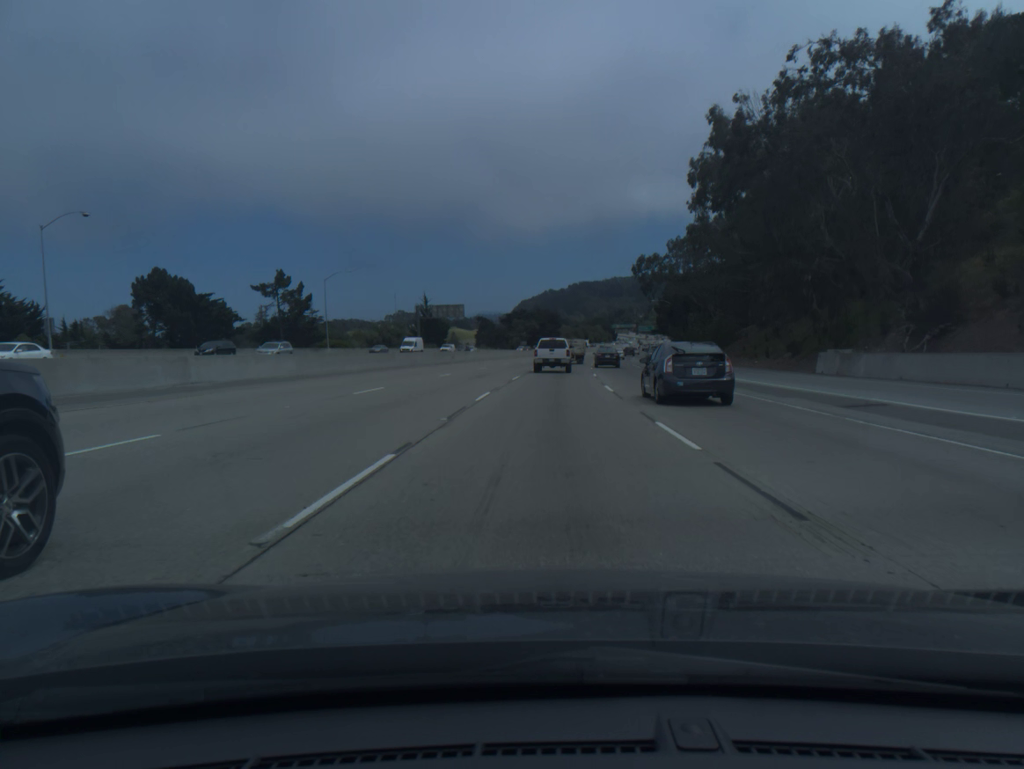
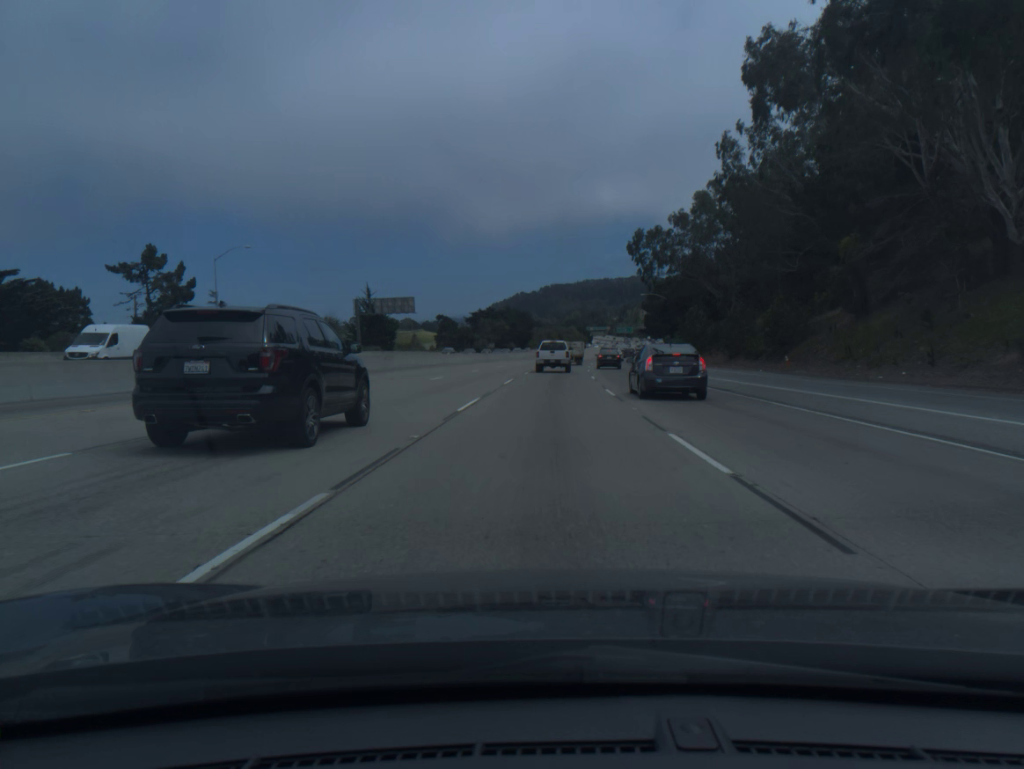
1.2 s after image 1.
(+0.5, +31.1) m; +2°
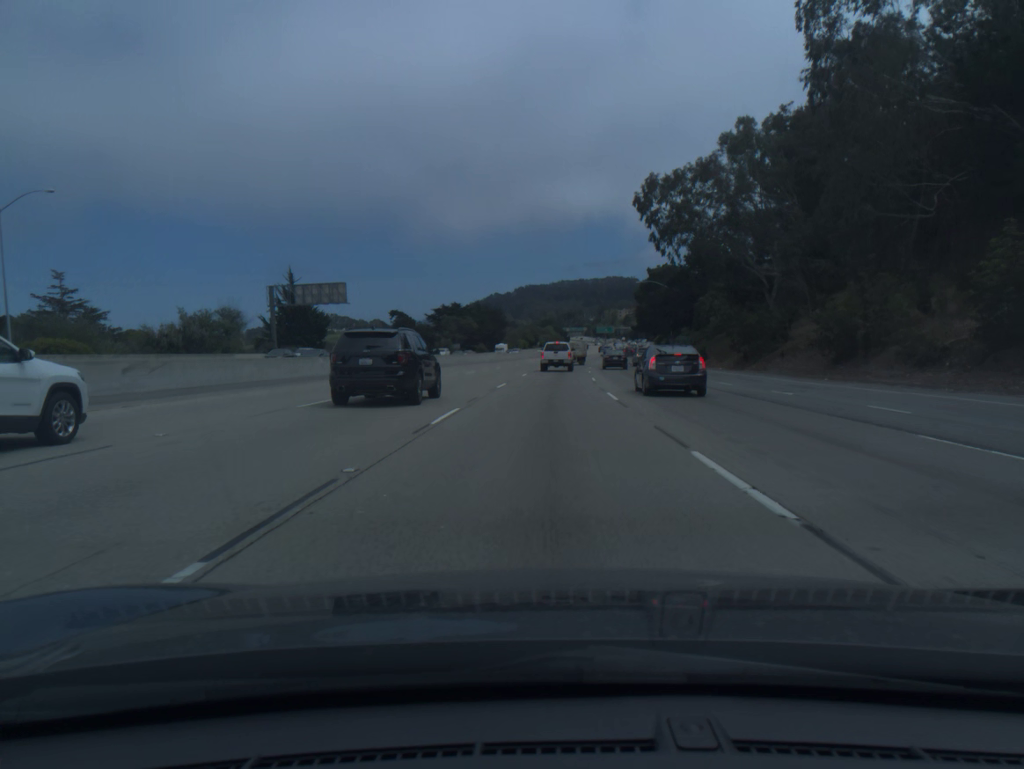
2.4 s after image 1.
(+0.5, +31.4) m; +2°
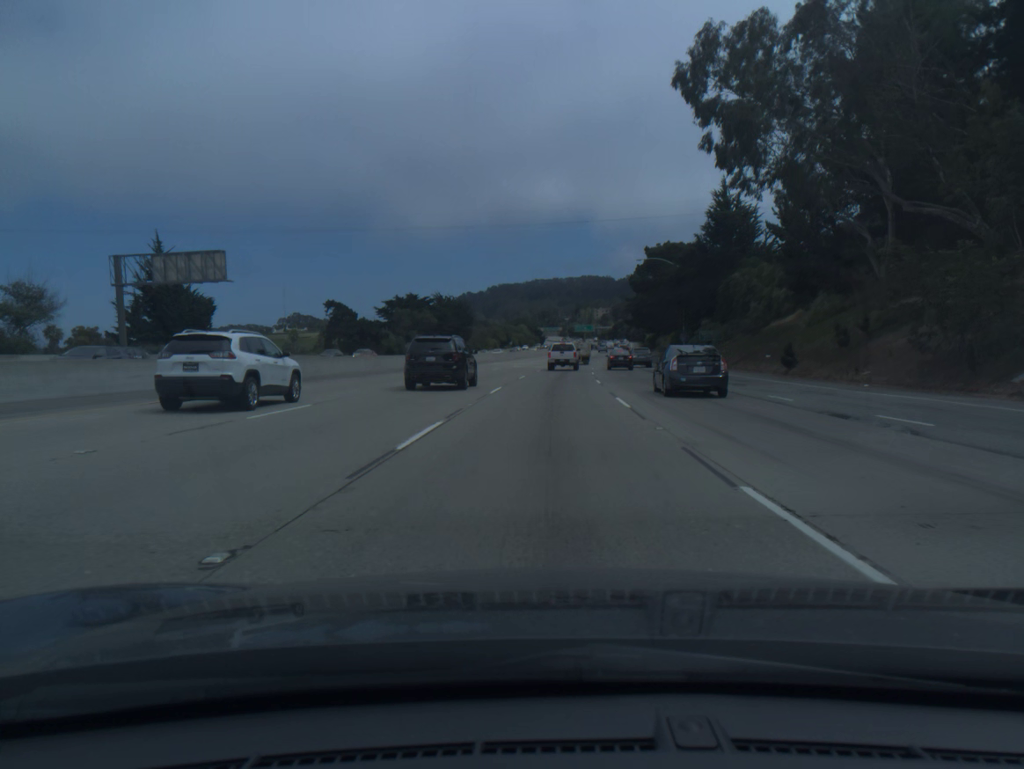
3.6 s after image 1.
(+0.5, +31.6) m; +2°
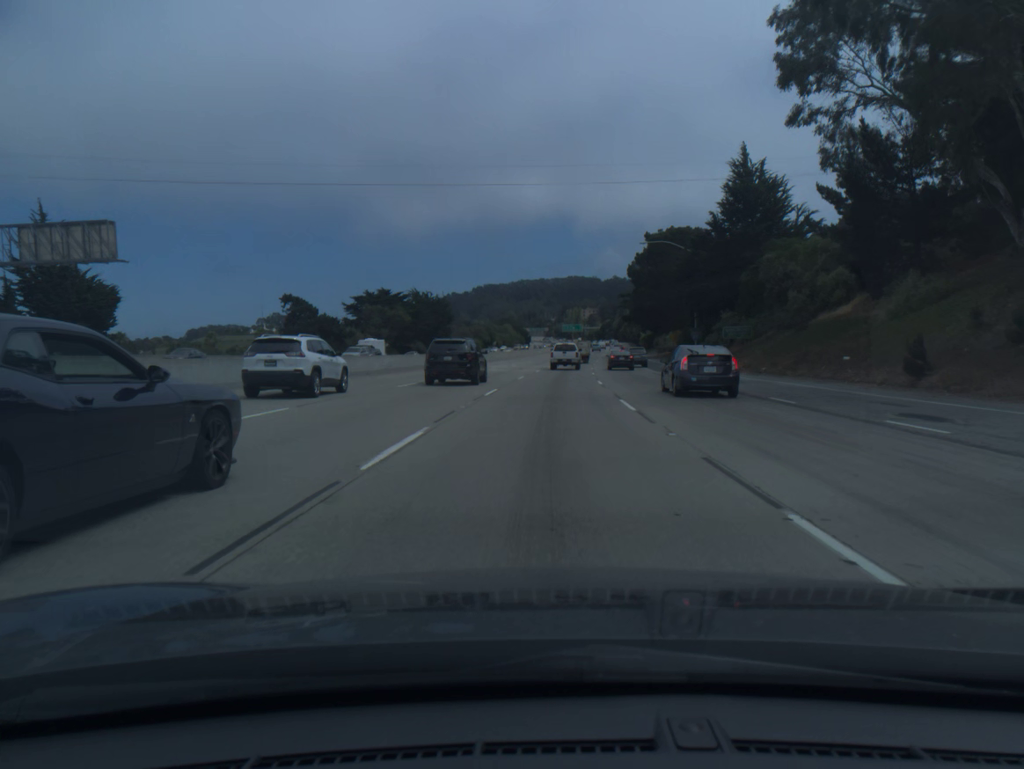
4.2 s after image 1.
(+0.1, +16.0) m; +1°
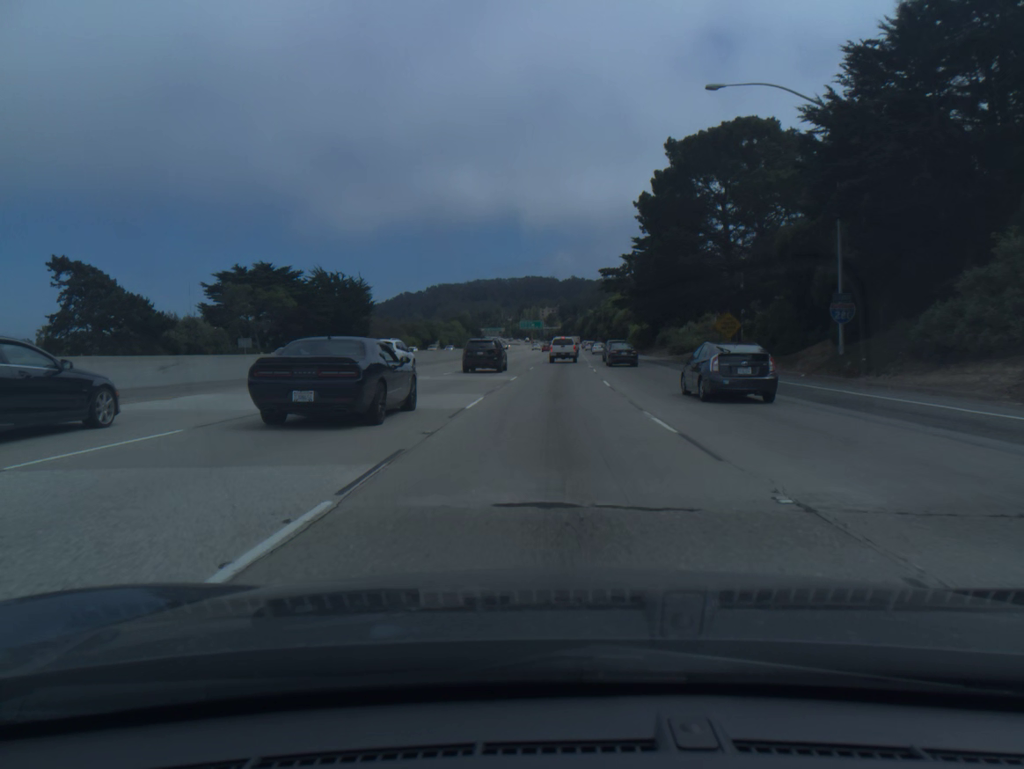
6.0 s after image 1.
(+1.2, +48.6) m; +3°
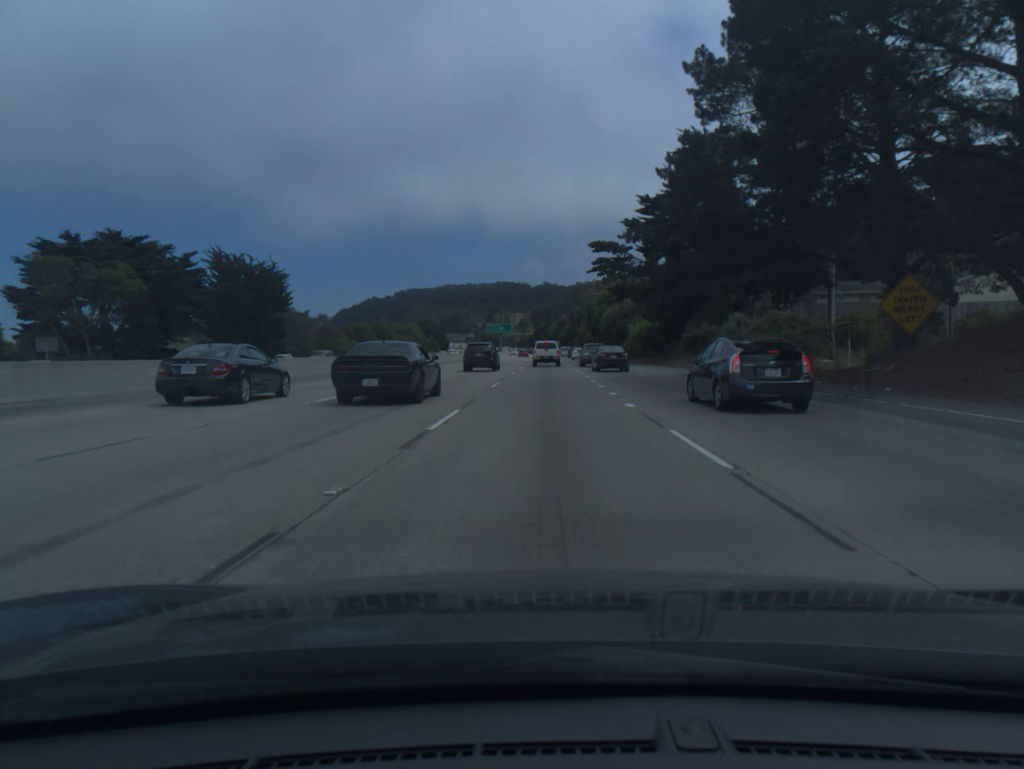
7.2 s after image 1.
(+0.6, +32.9) m; +2°
